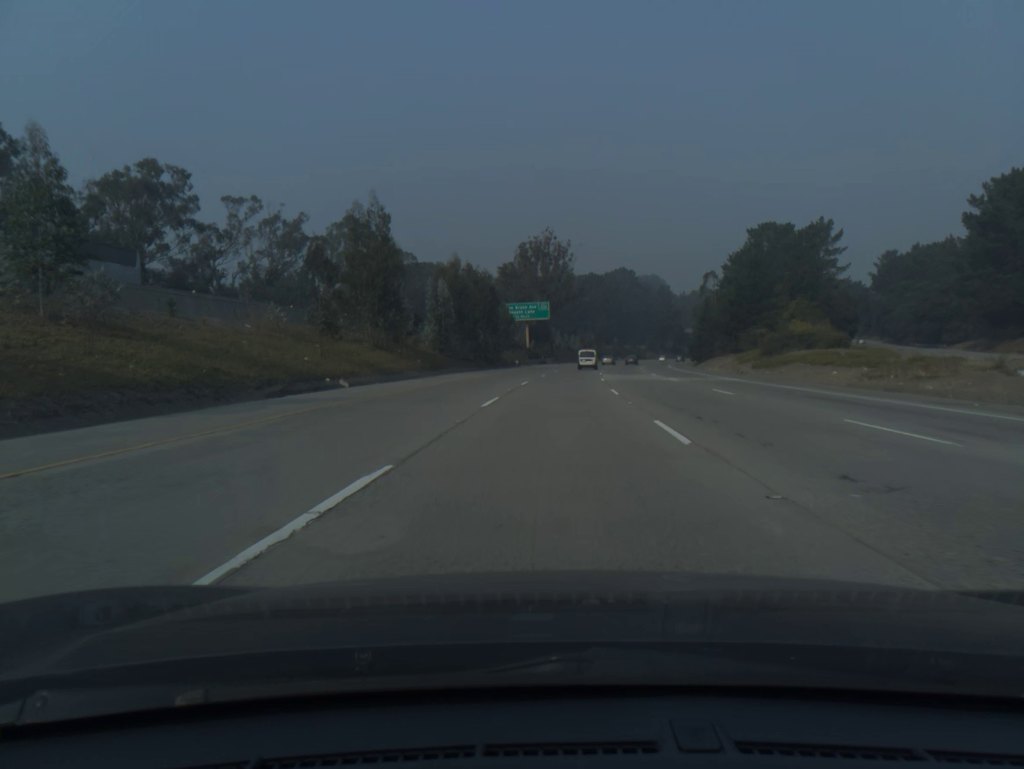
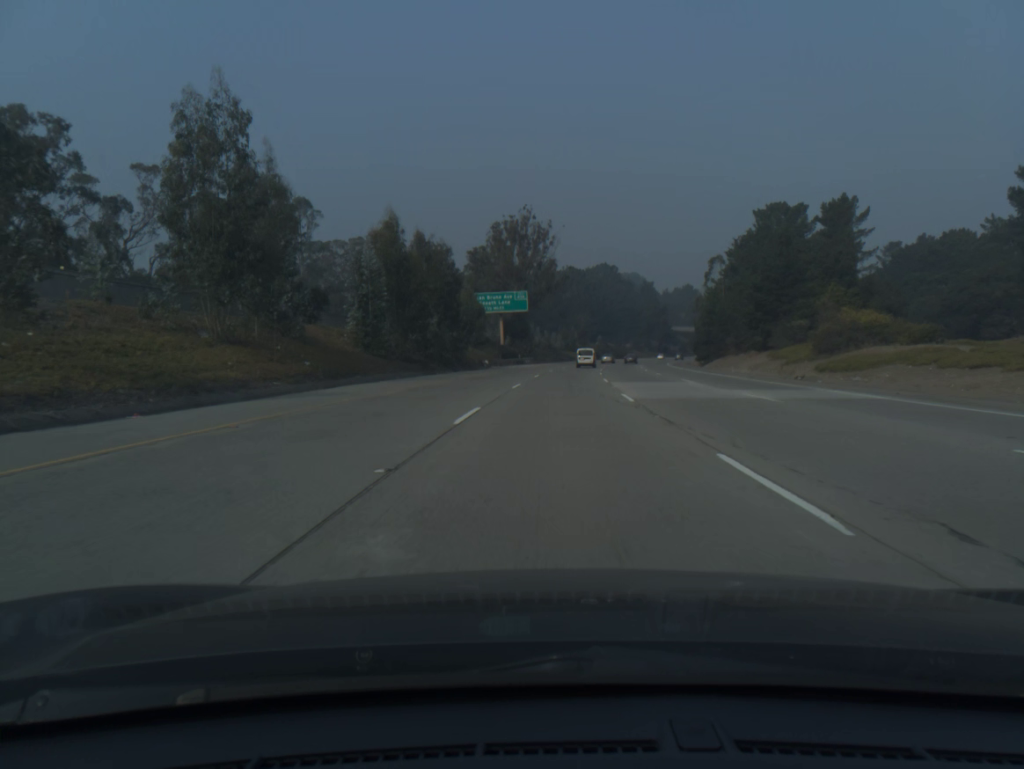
(+0.3, +20.1) m; +2°
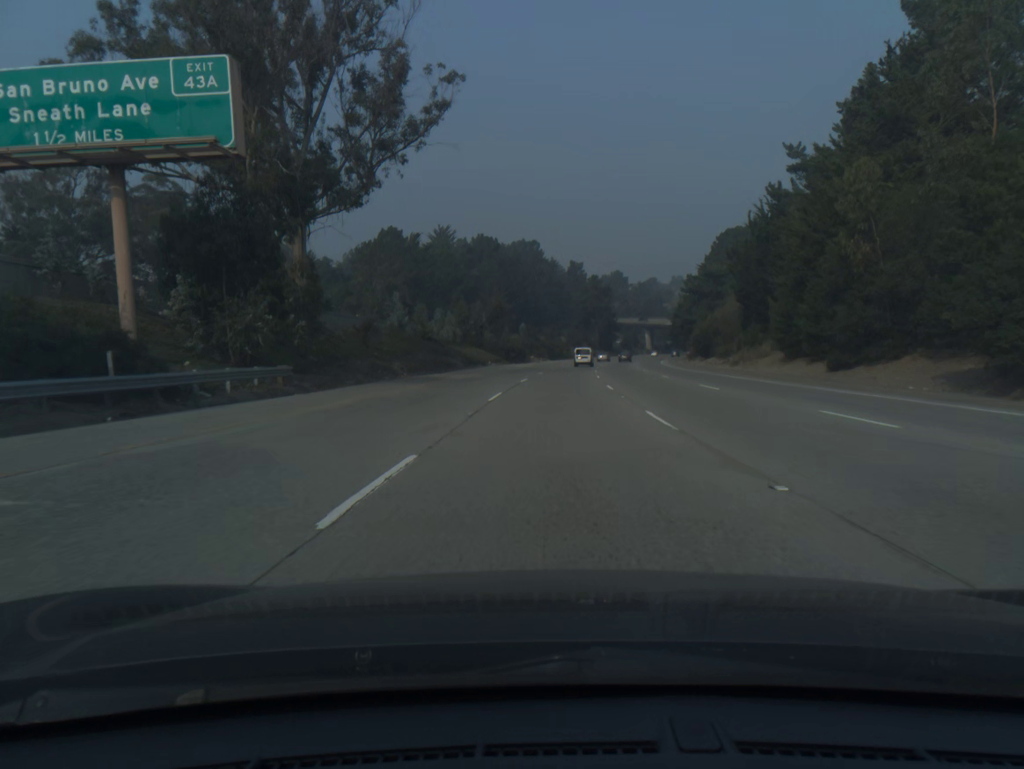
(+4.4, +80.6) m; +6°
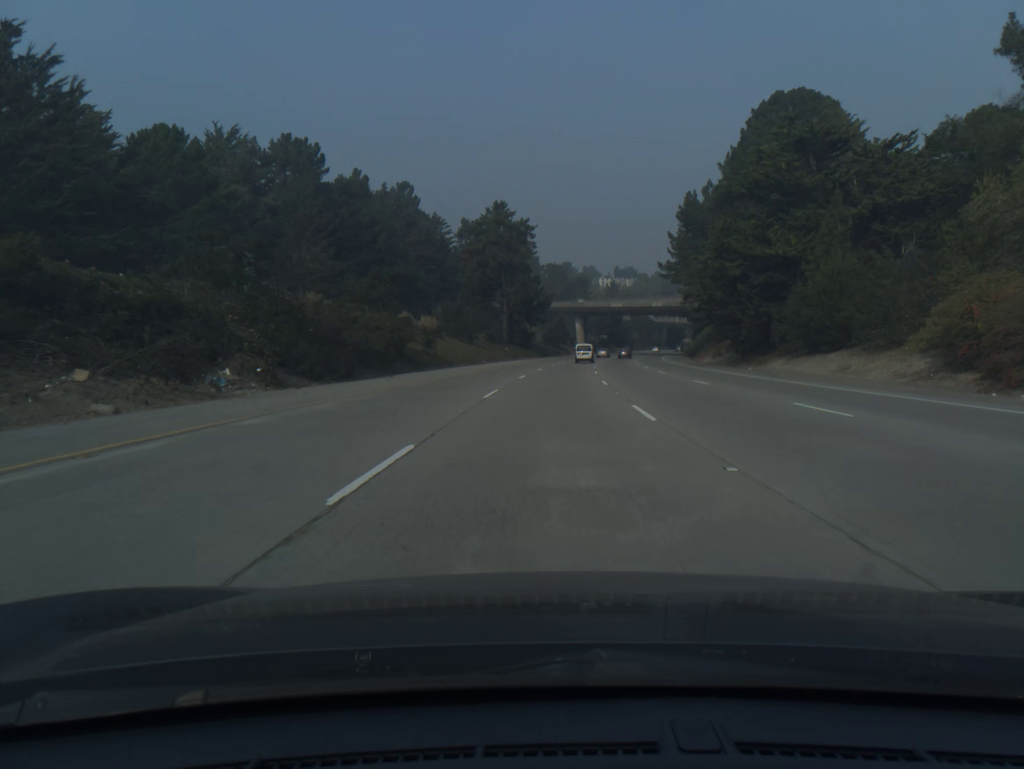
(+6.2, +101.1) m; +7°
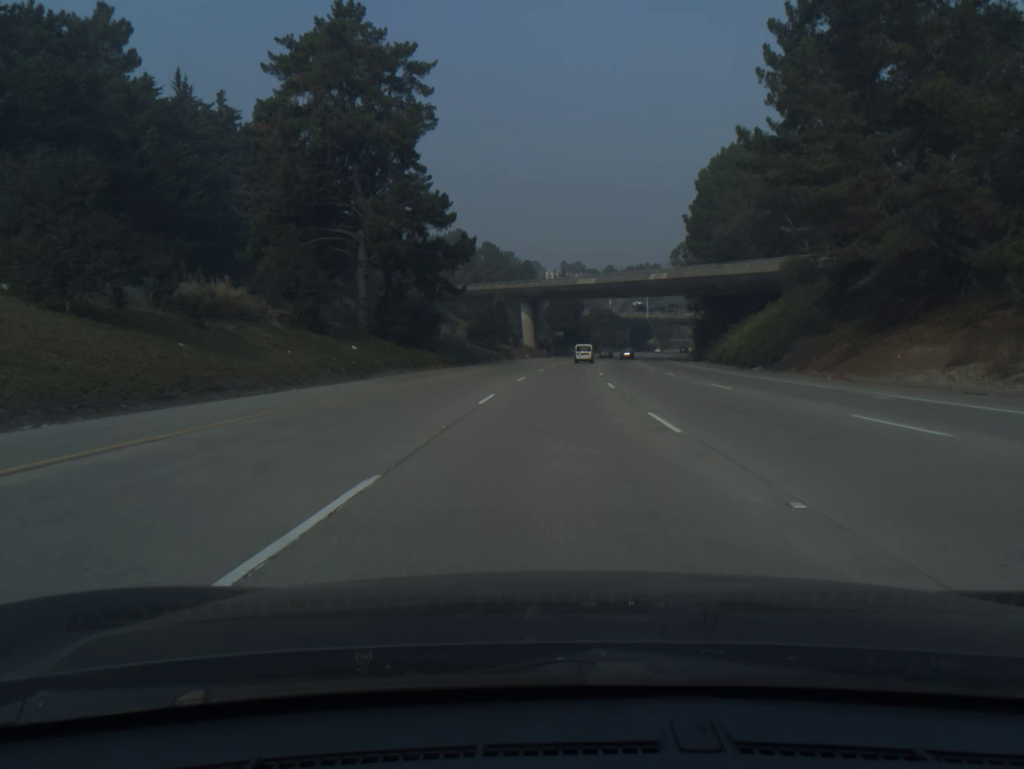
(+2.2, +60.8) m; +4°
